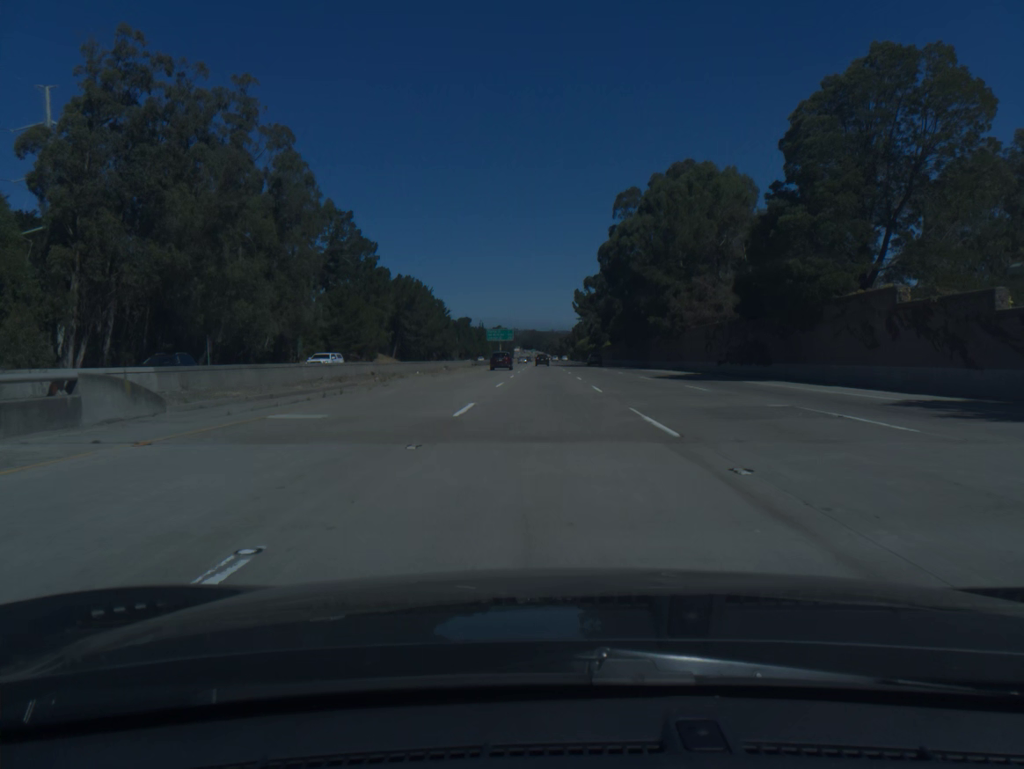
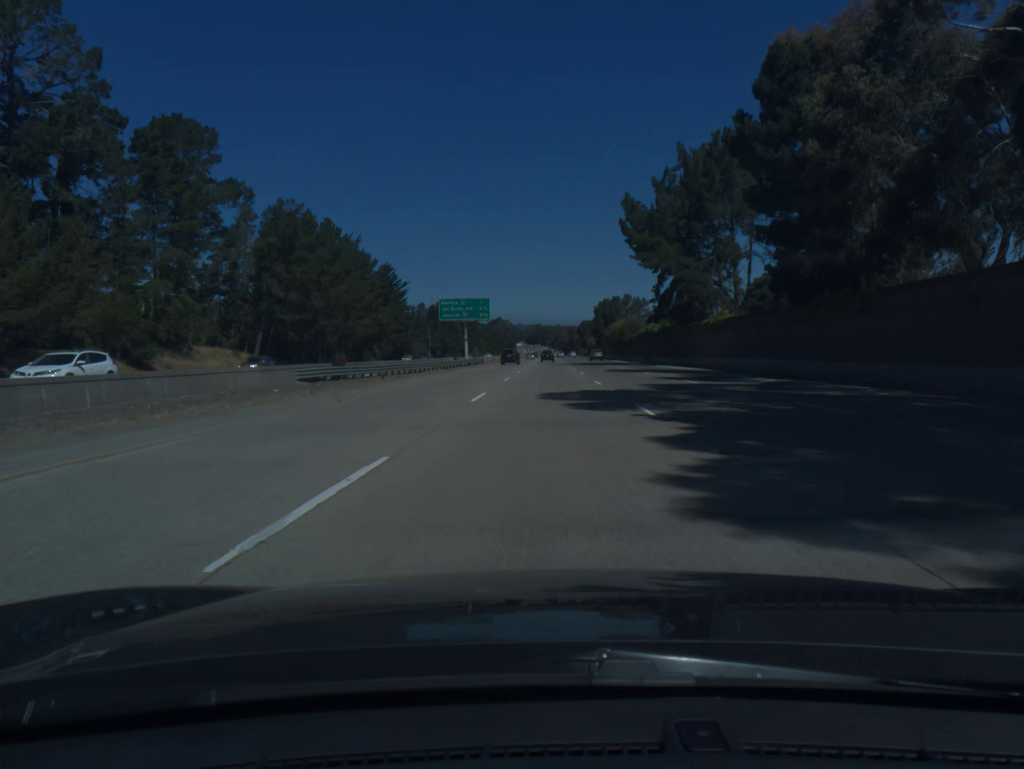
(-0.4, +98.9) m; 0°
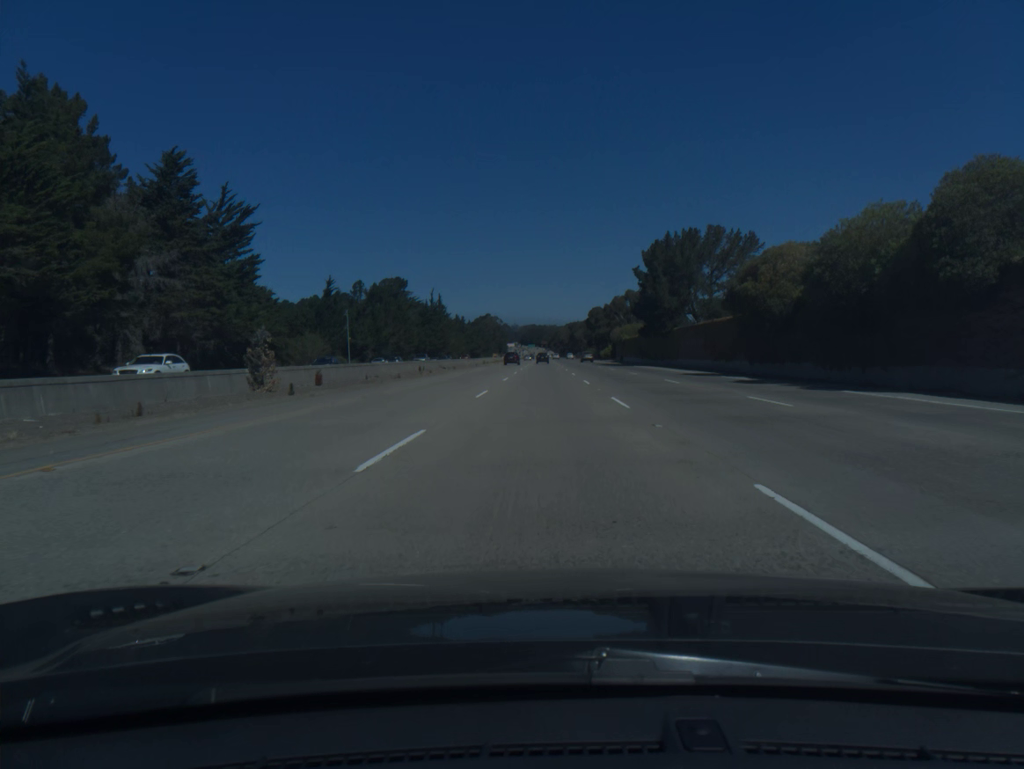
(+0.4, +98.9) m; 0°
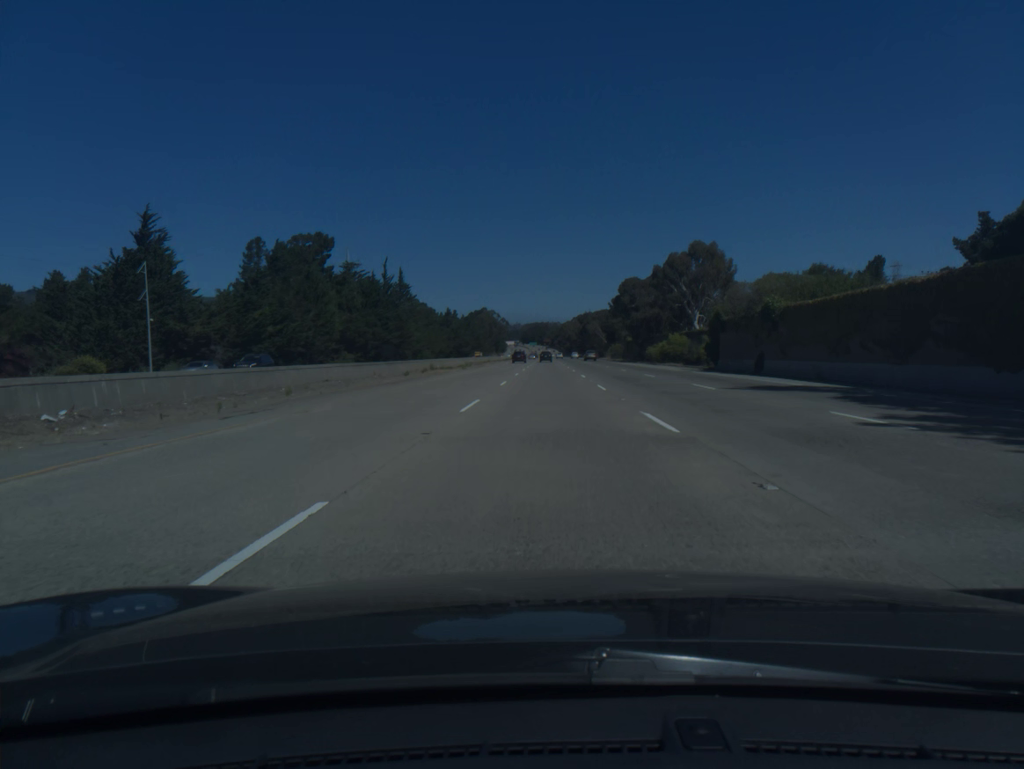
(-0.3, +79.1) m; 0°
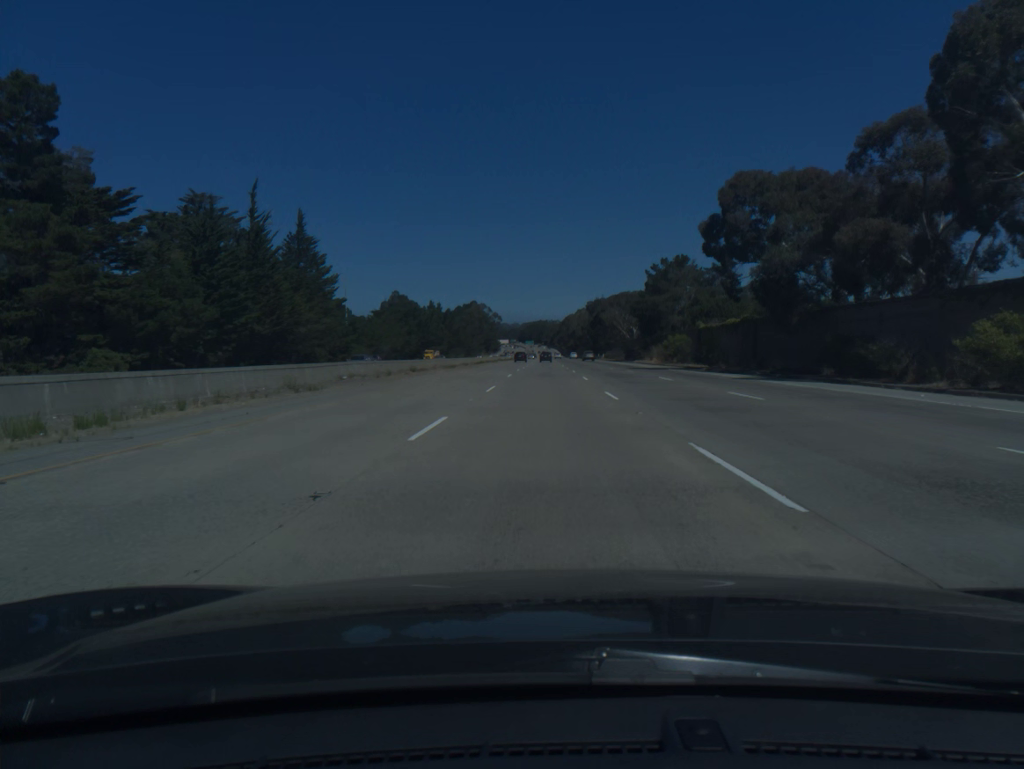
(+0.2, +79.0) m; 0°
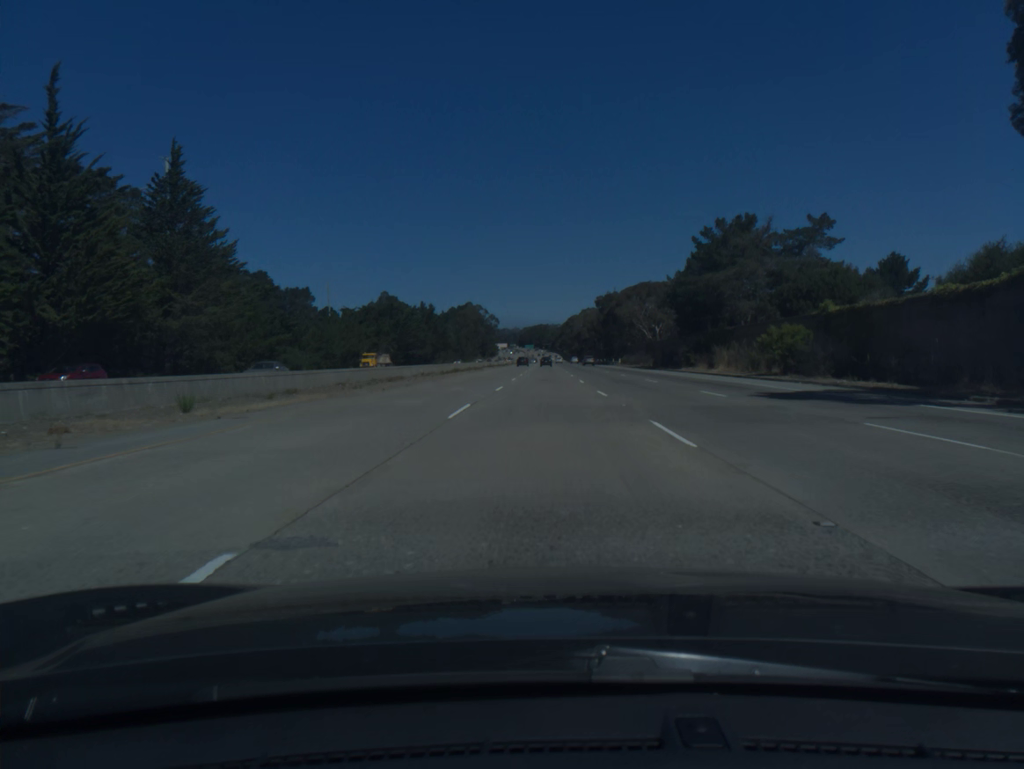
(0.0, +39.4) m; 0°
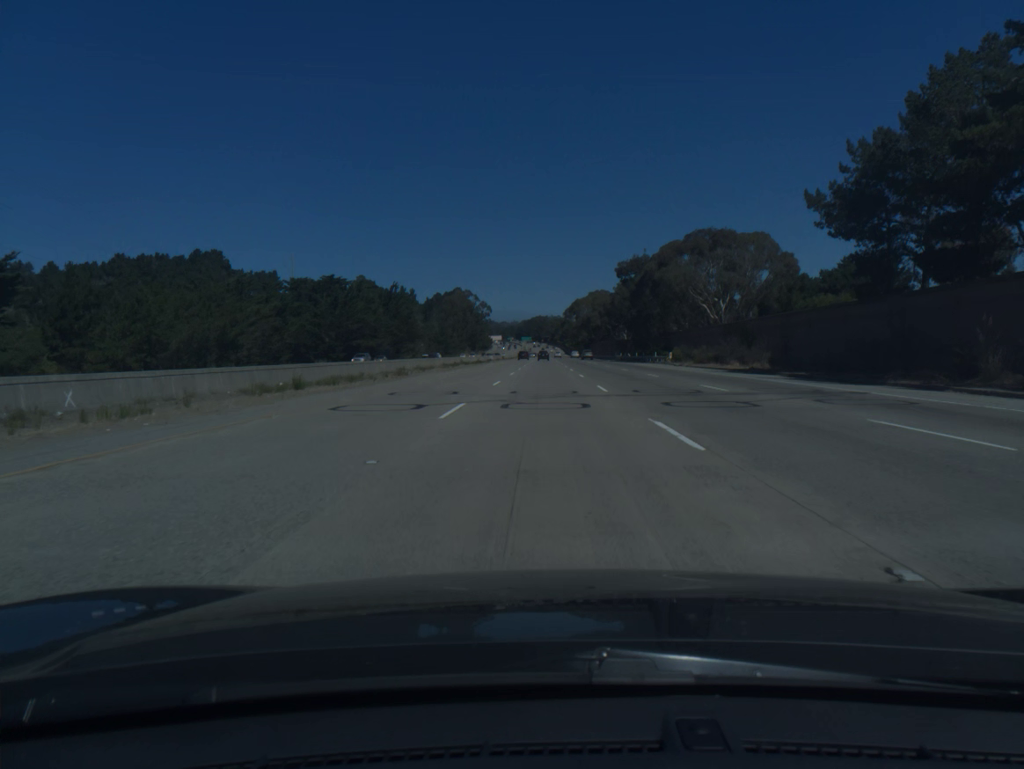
(+0.1, +59.1) m; 0°
